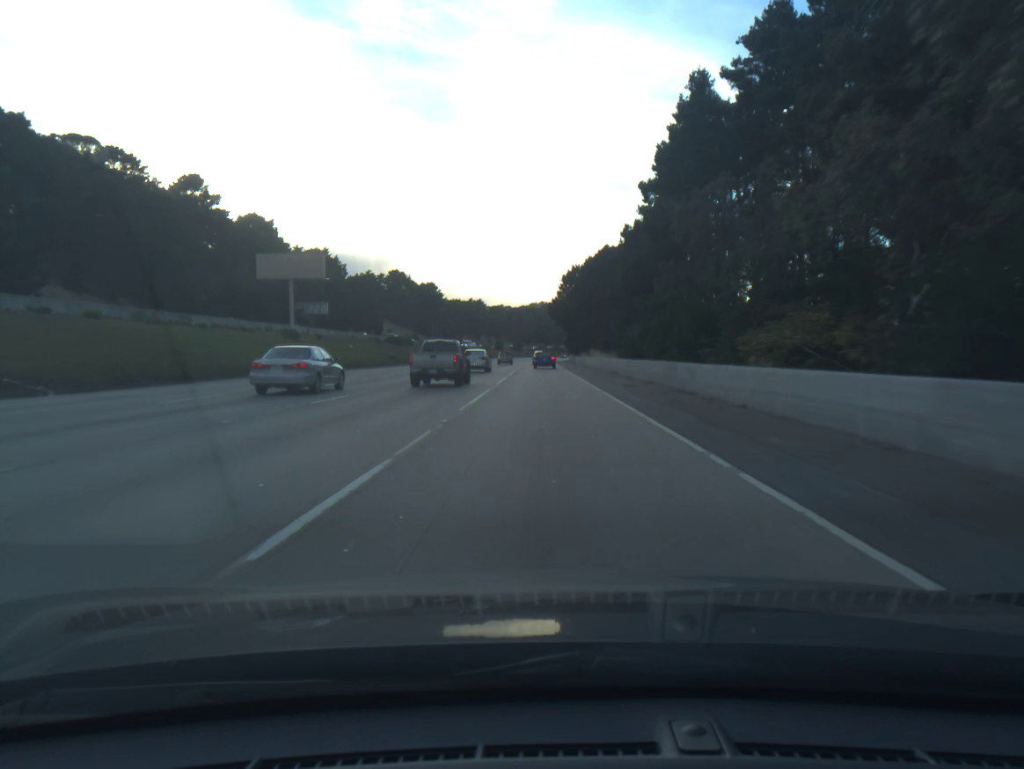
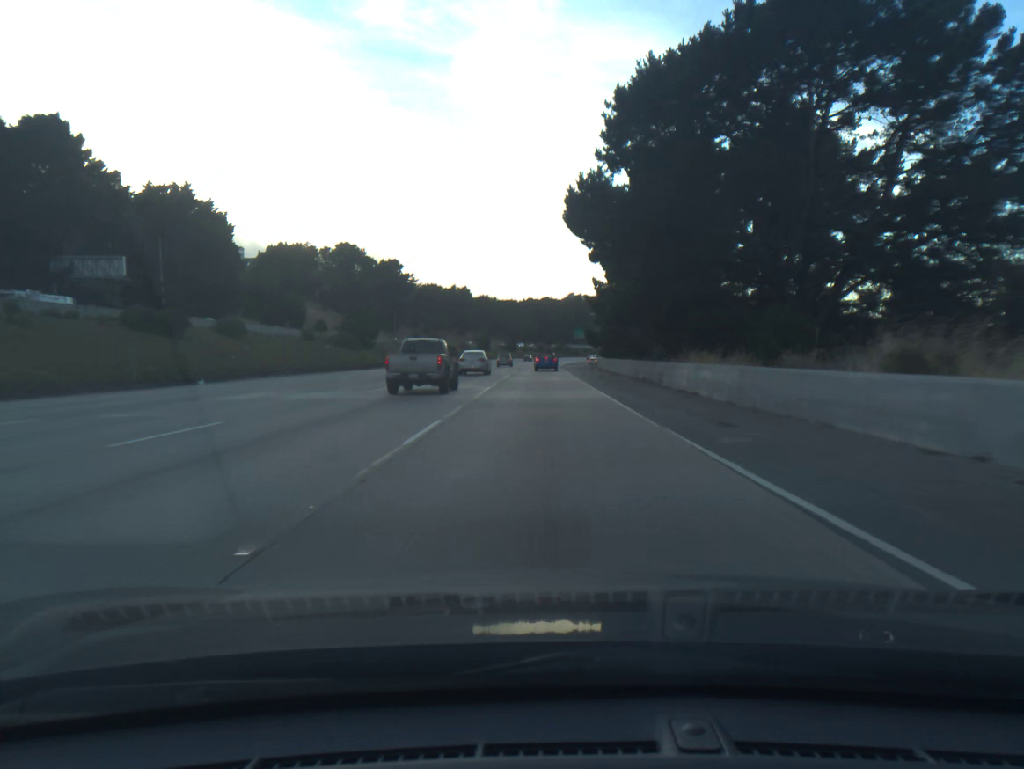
(-0.1, +81.6) m; 0°
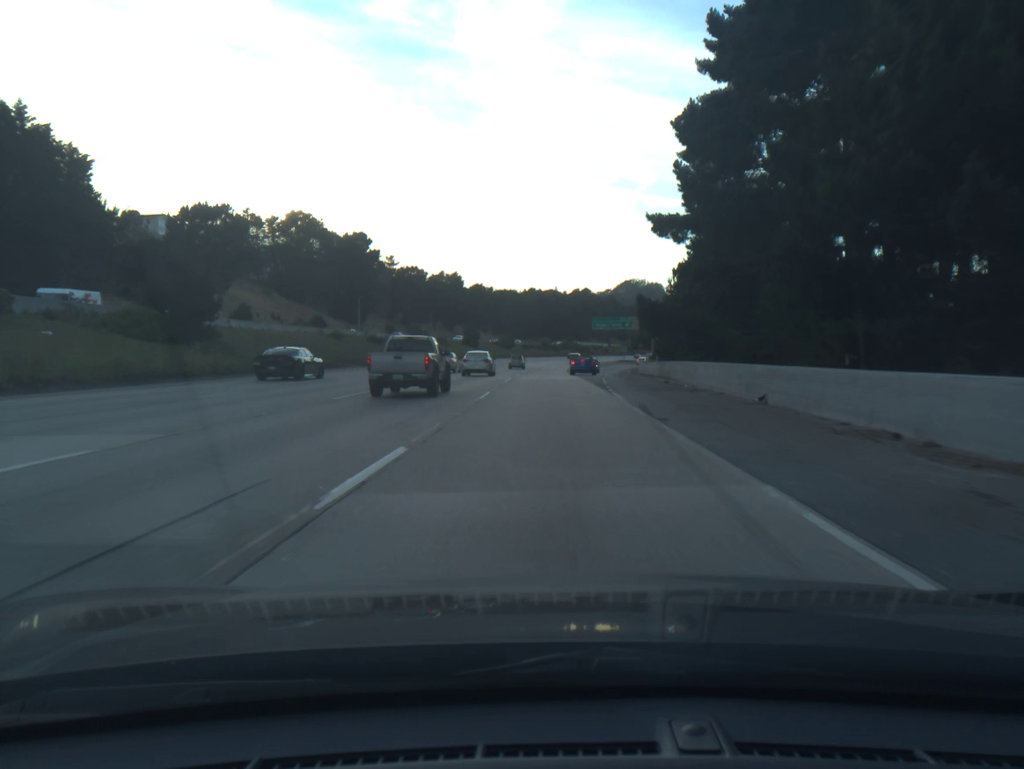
(-0.1, +48.3) m; 0°
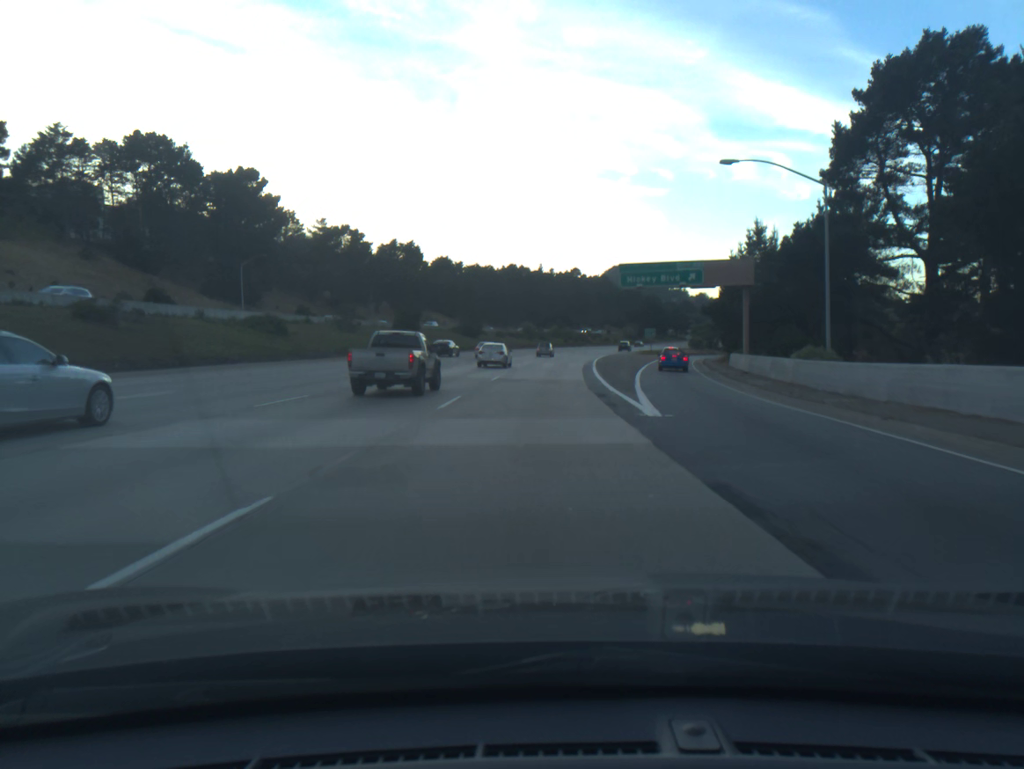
(+0.8, +62.4) m; +1°
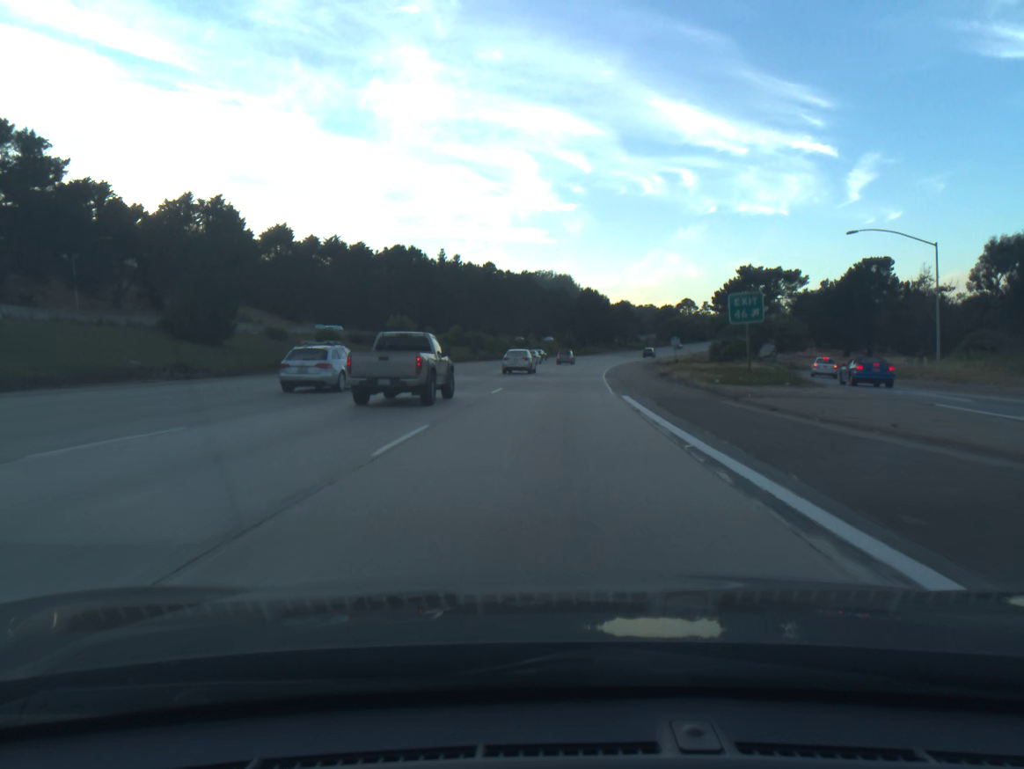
(+3.3, +79.4) m; +6°
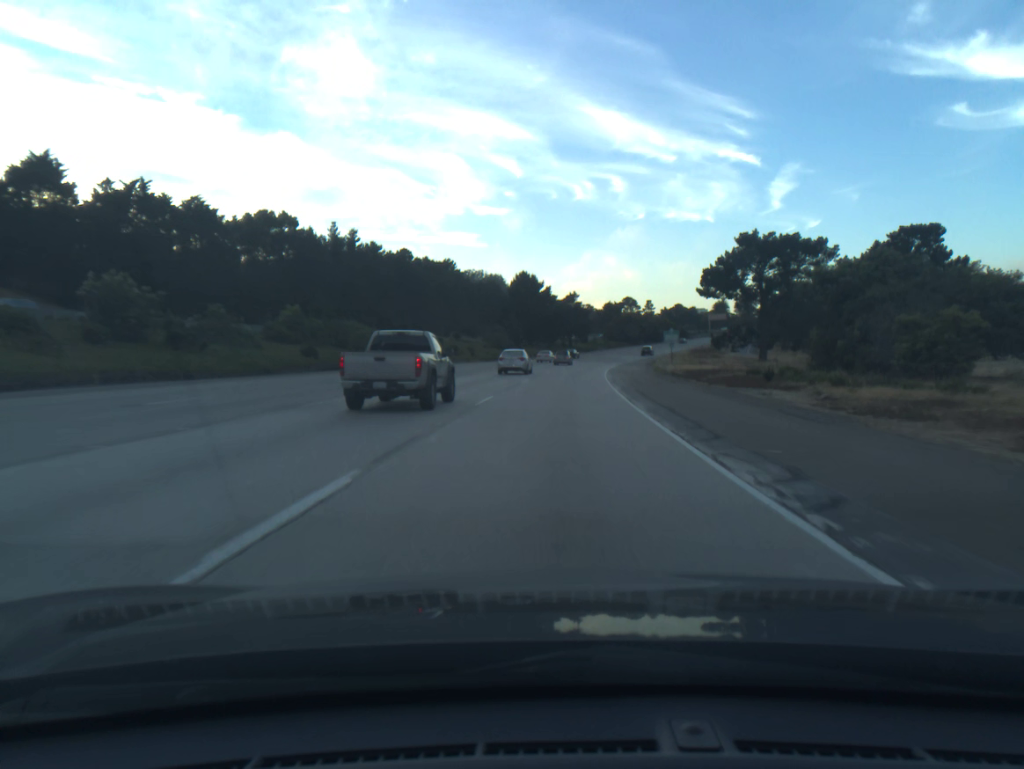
(+2.0, +48.9) m; +5°
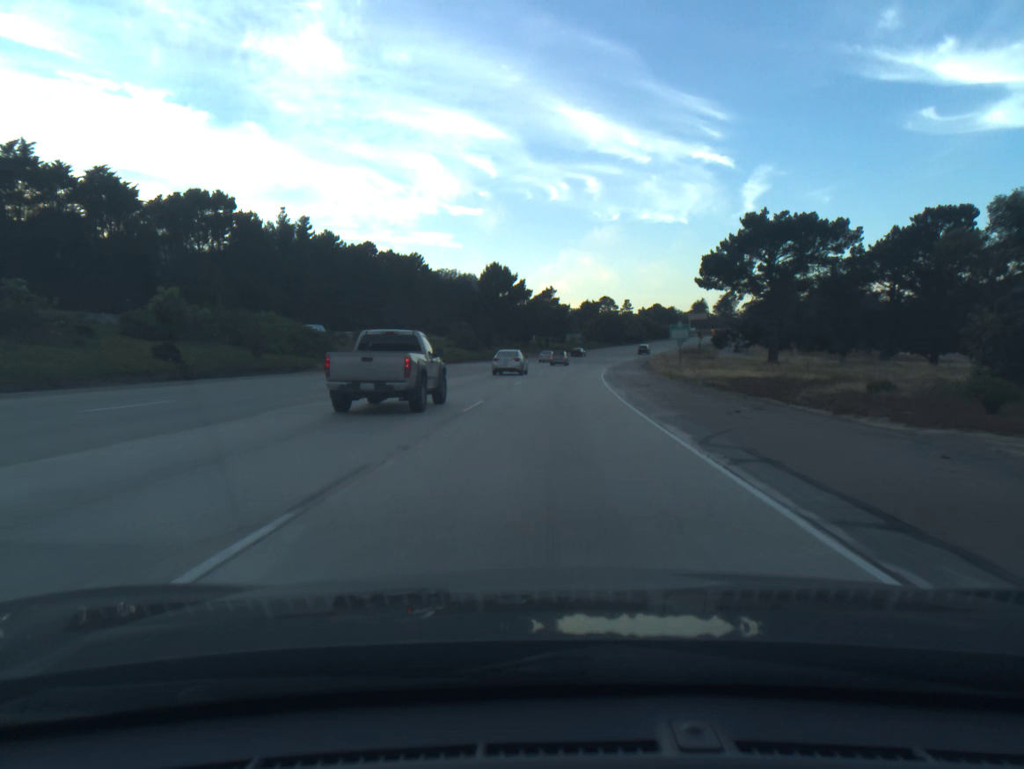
(+0.3, +16.6) m; +2°
